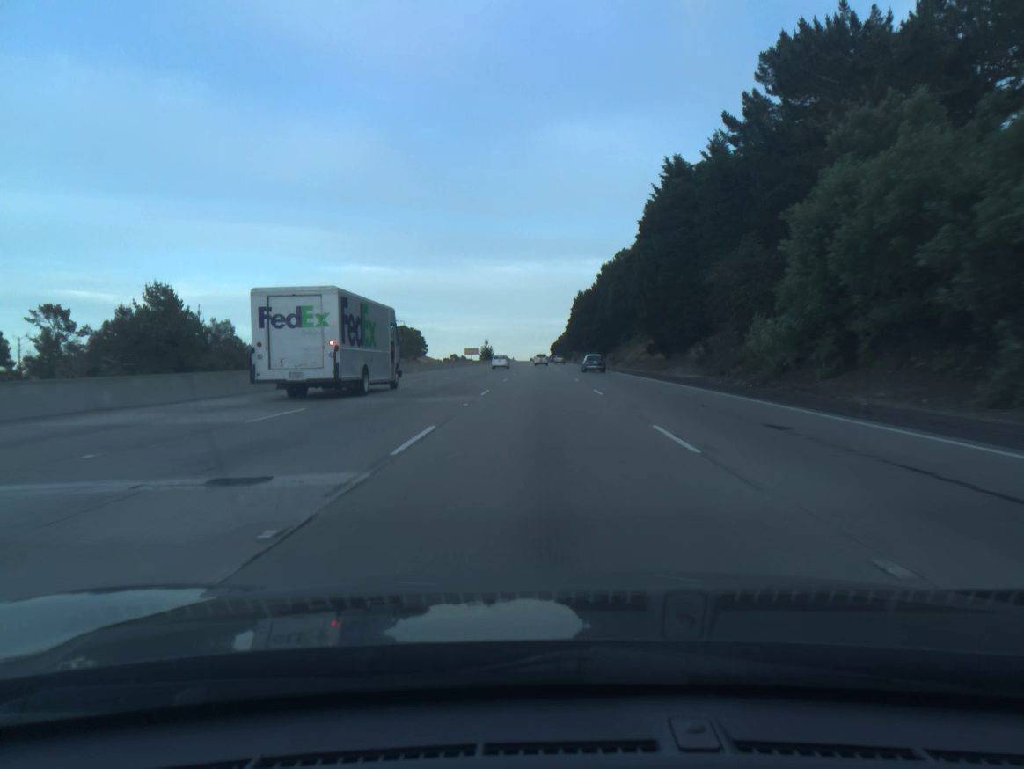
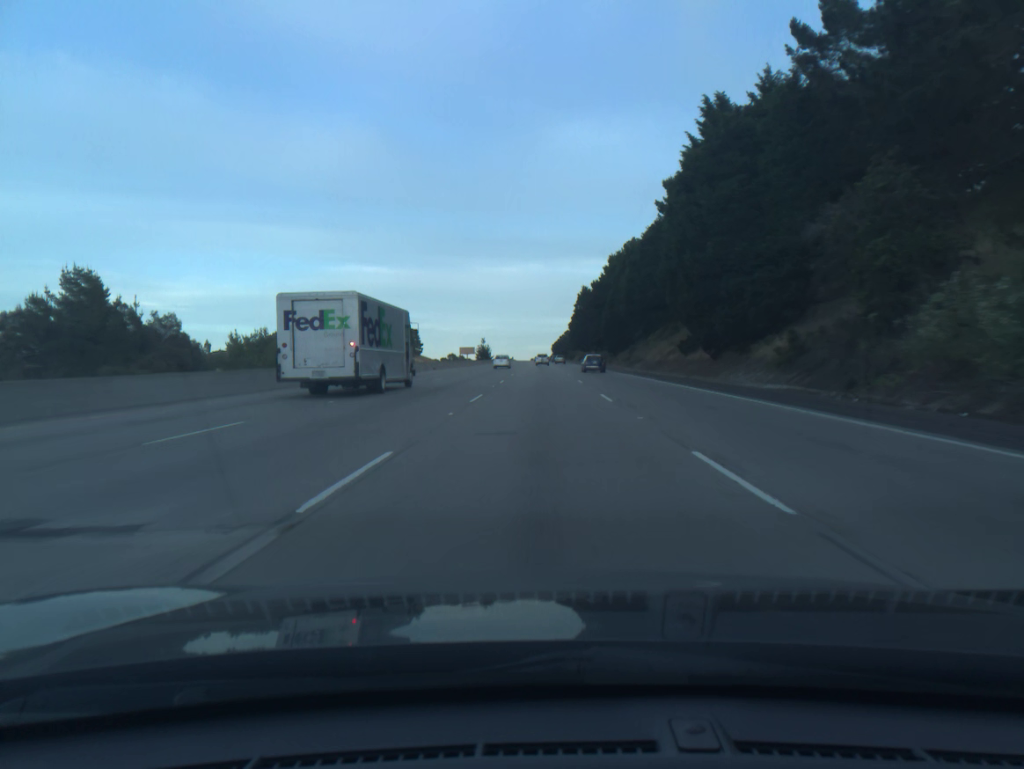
(0.0, +18.2) m; 0°
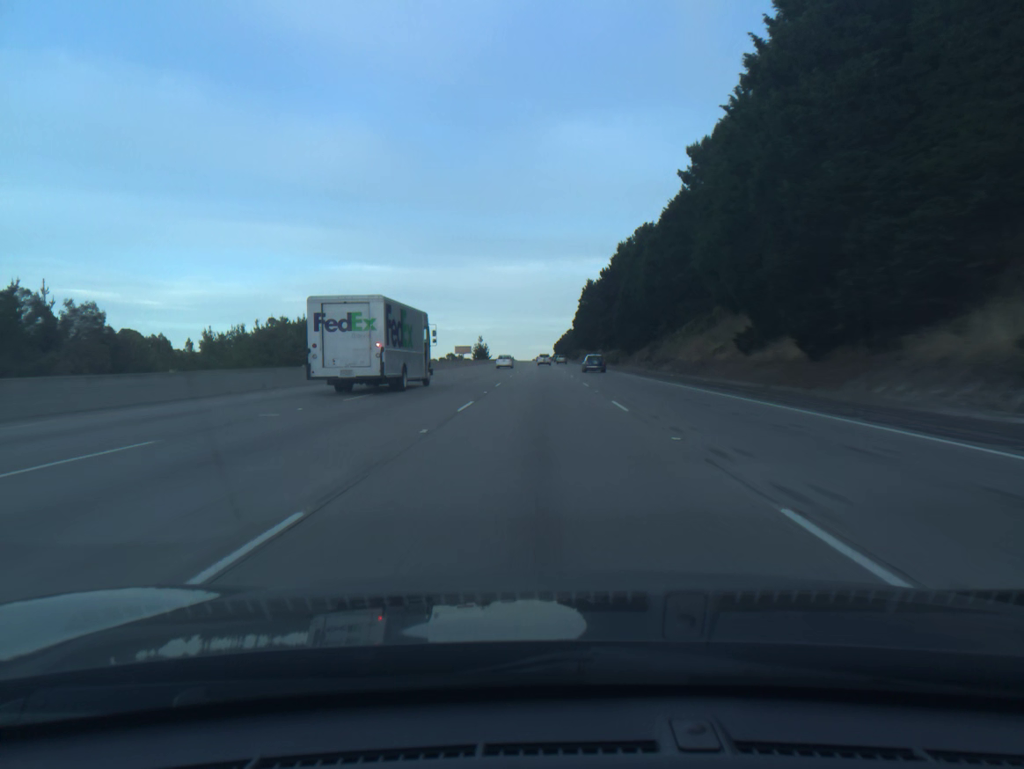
(0.0, +18.3) m; 0°
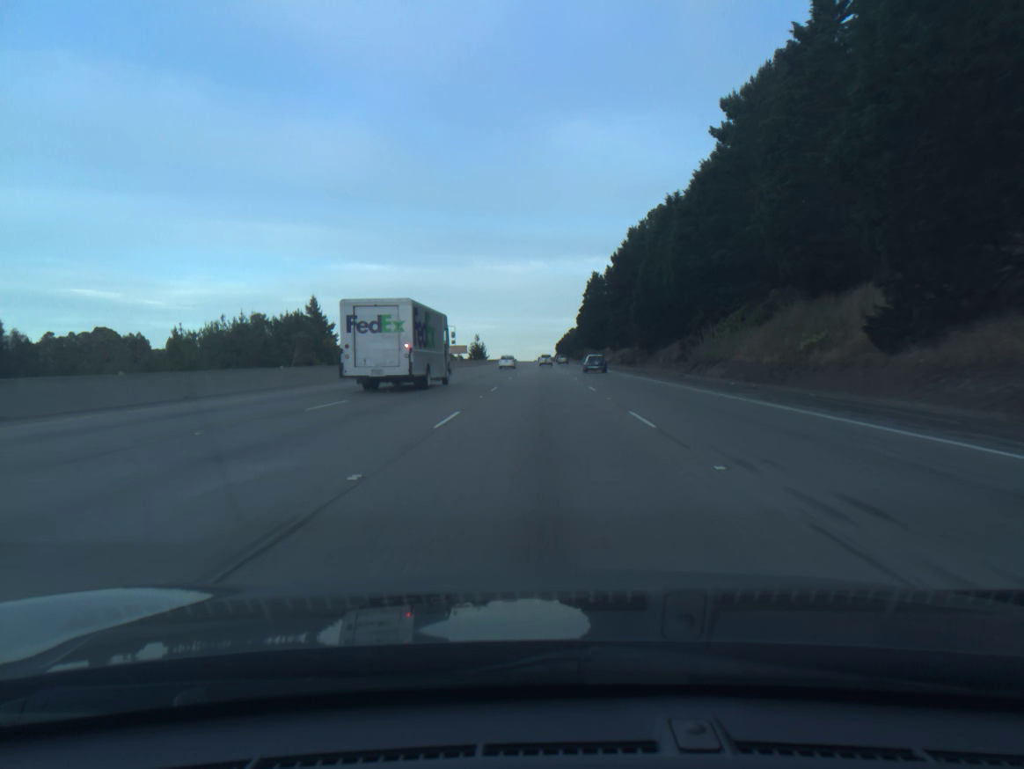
(0.0, +18.3) m; 0°
